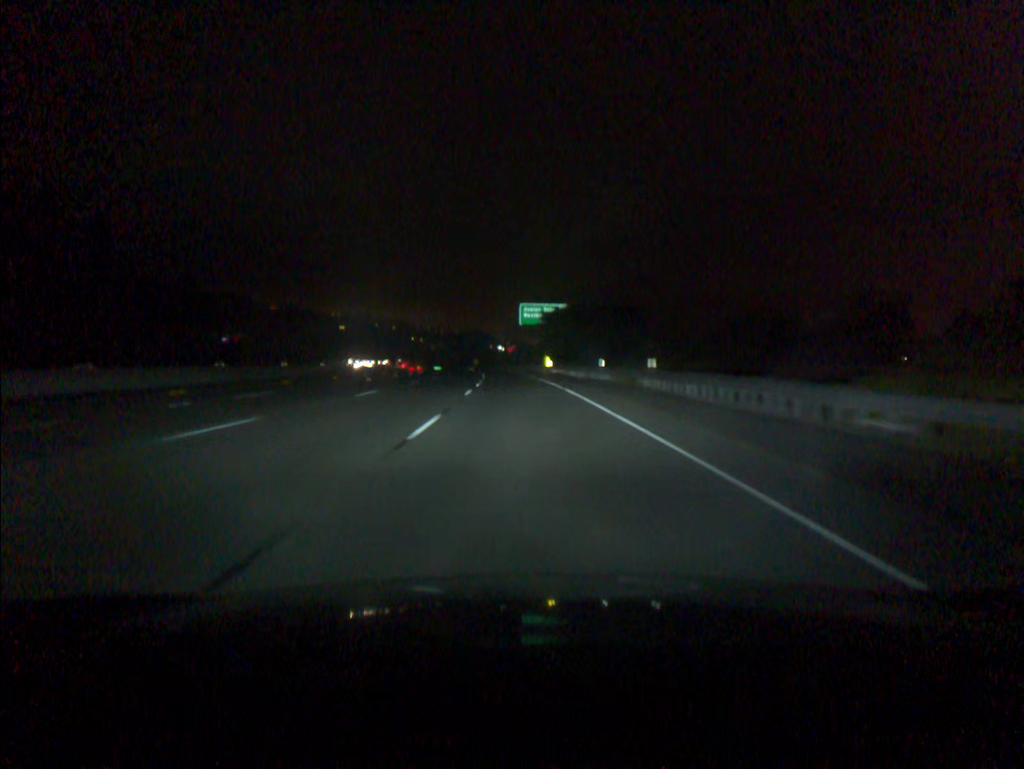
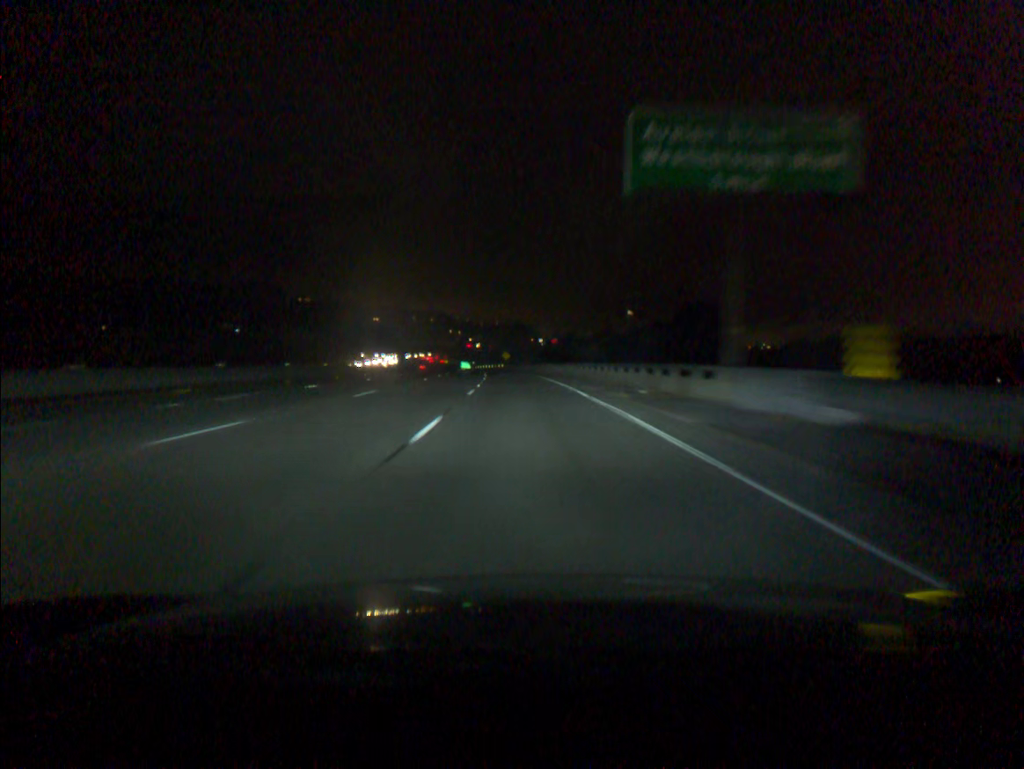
(-1.8, +73.8) m; -3°
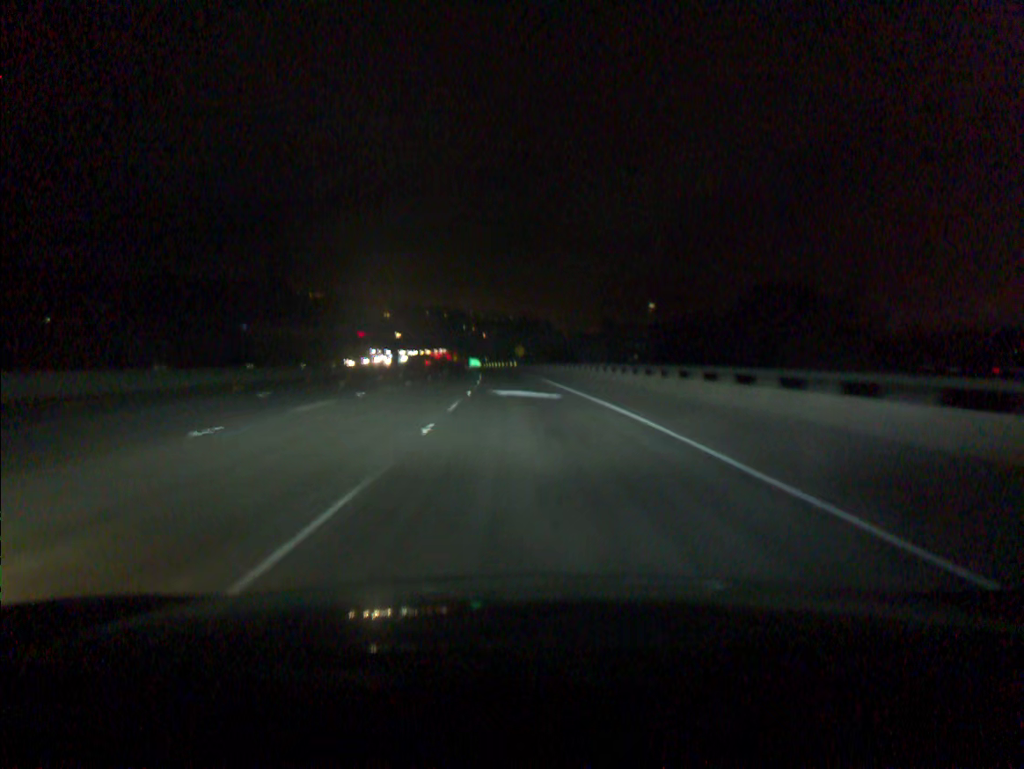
(-0.4, +36.5) m; -1°
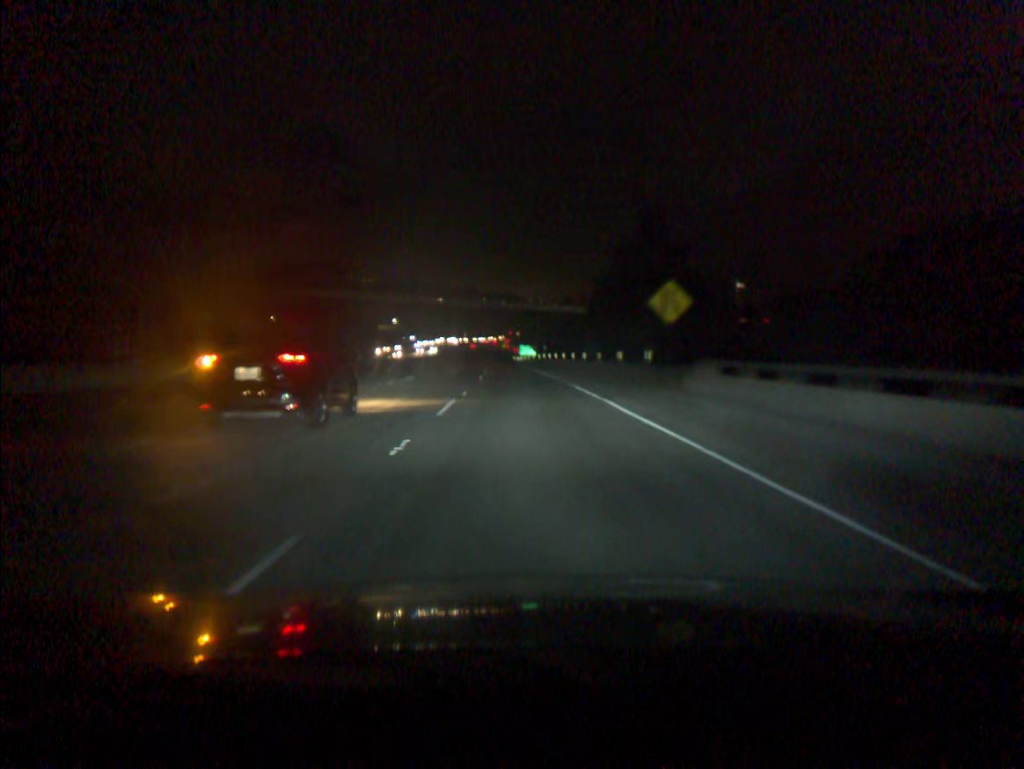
(-3.4, +91.3) m; -4°
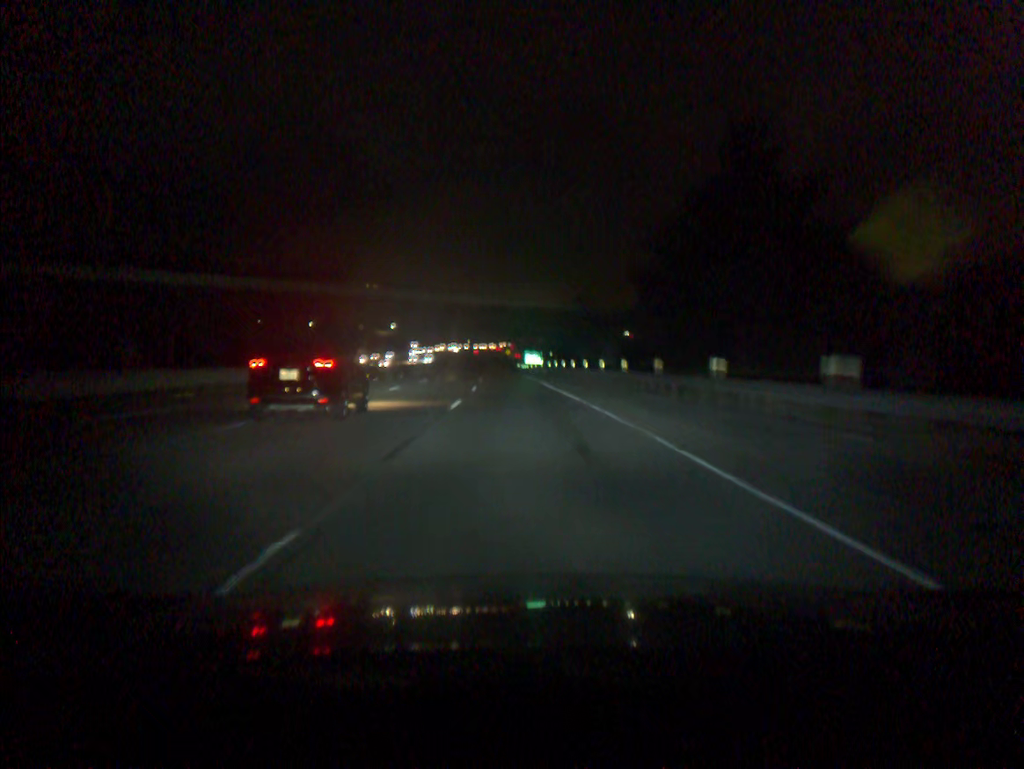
(-0.1, +18.4) m; 0°
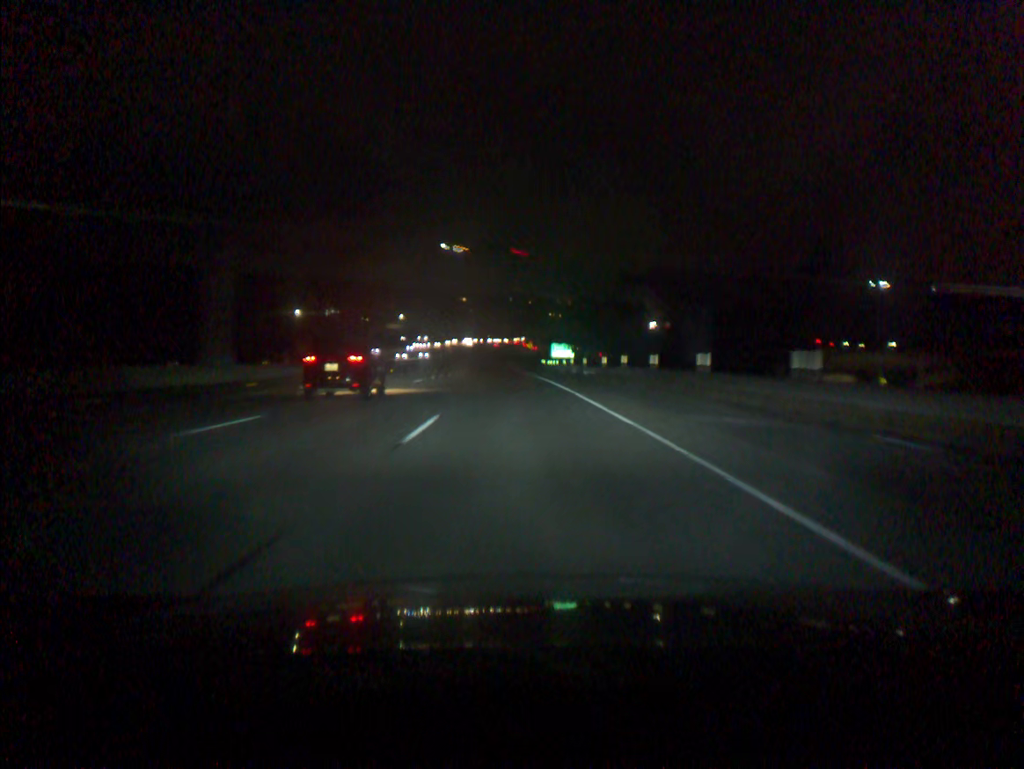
(-0.4, +36.8) m; -2°
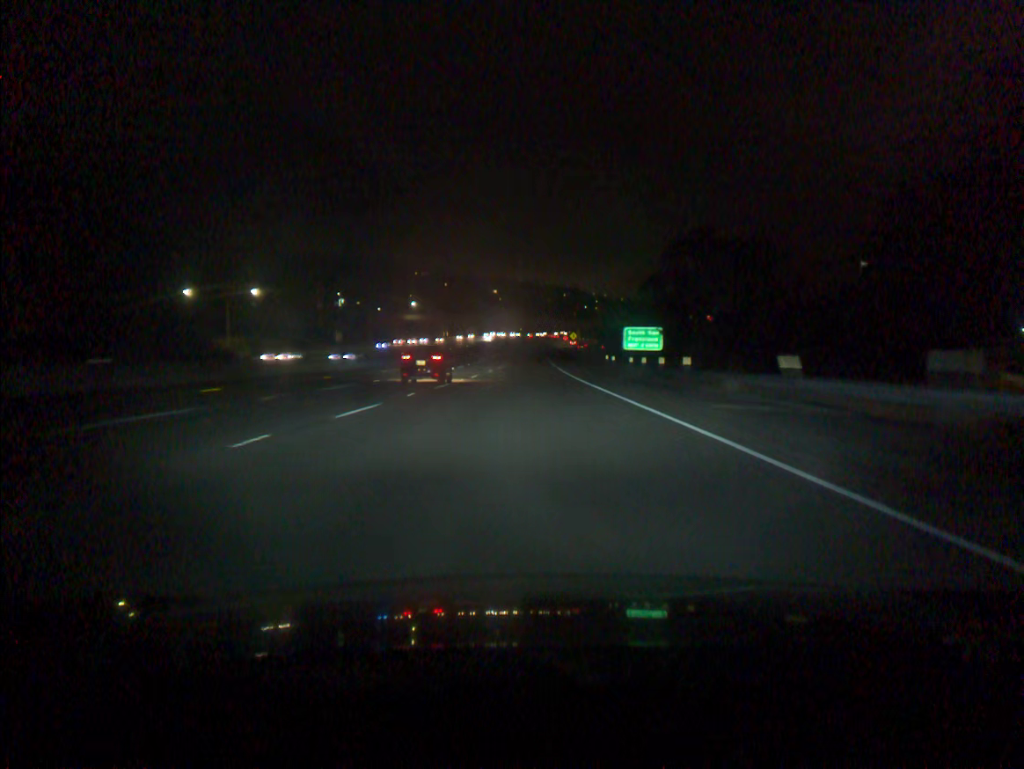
(-1.5, +55.3) m; -2°
